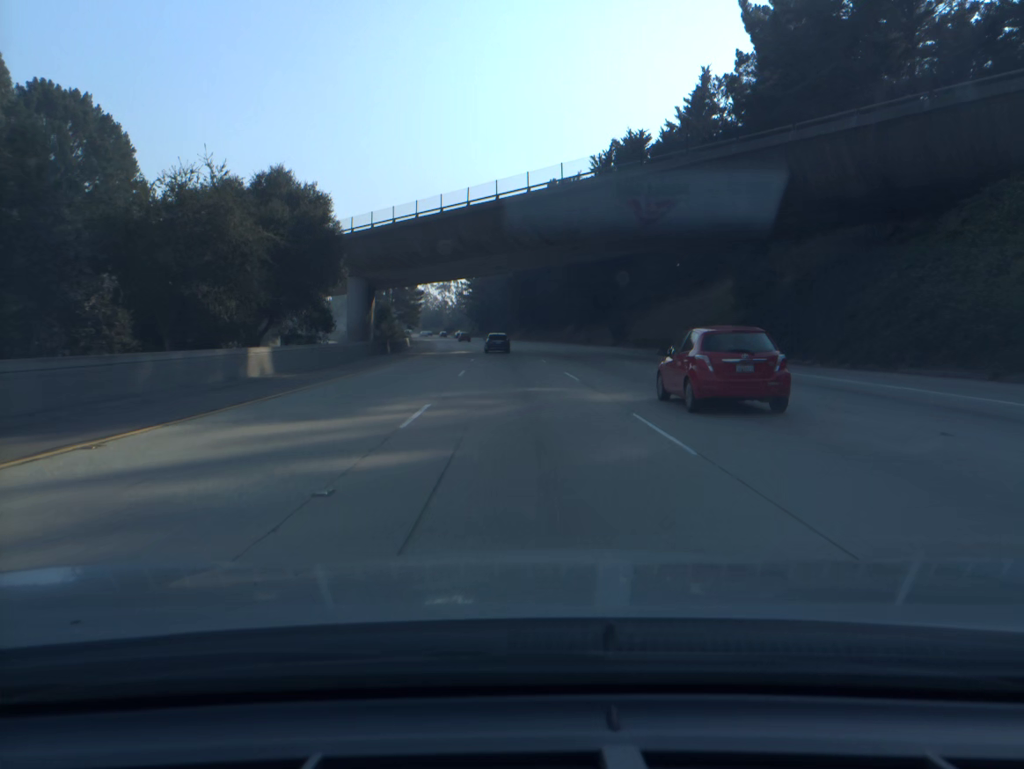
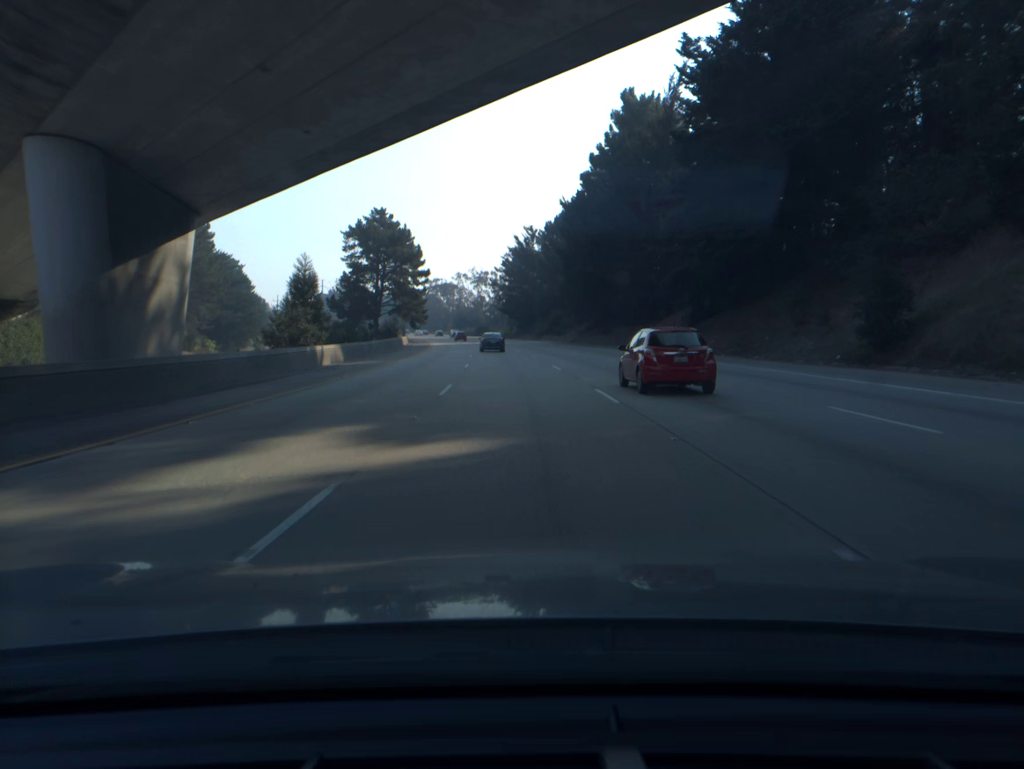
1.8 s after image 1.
(-1.5, +52.3) m; -3°
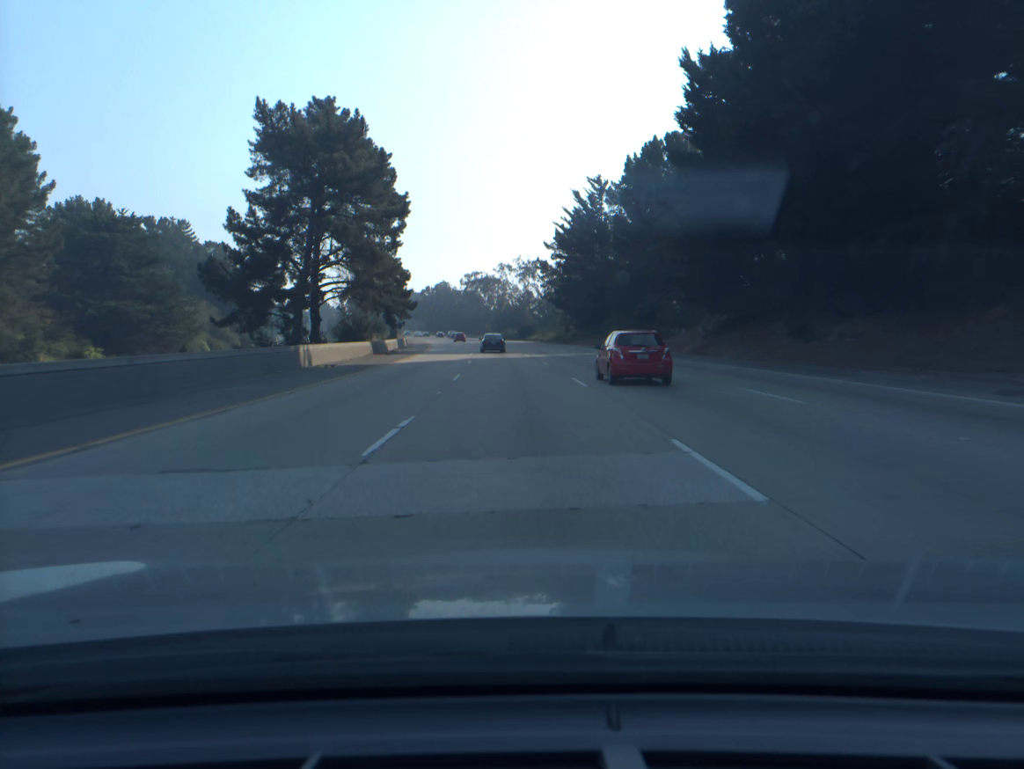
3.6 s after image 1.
(-1.7, +52.8) m; -4°
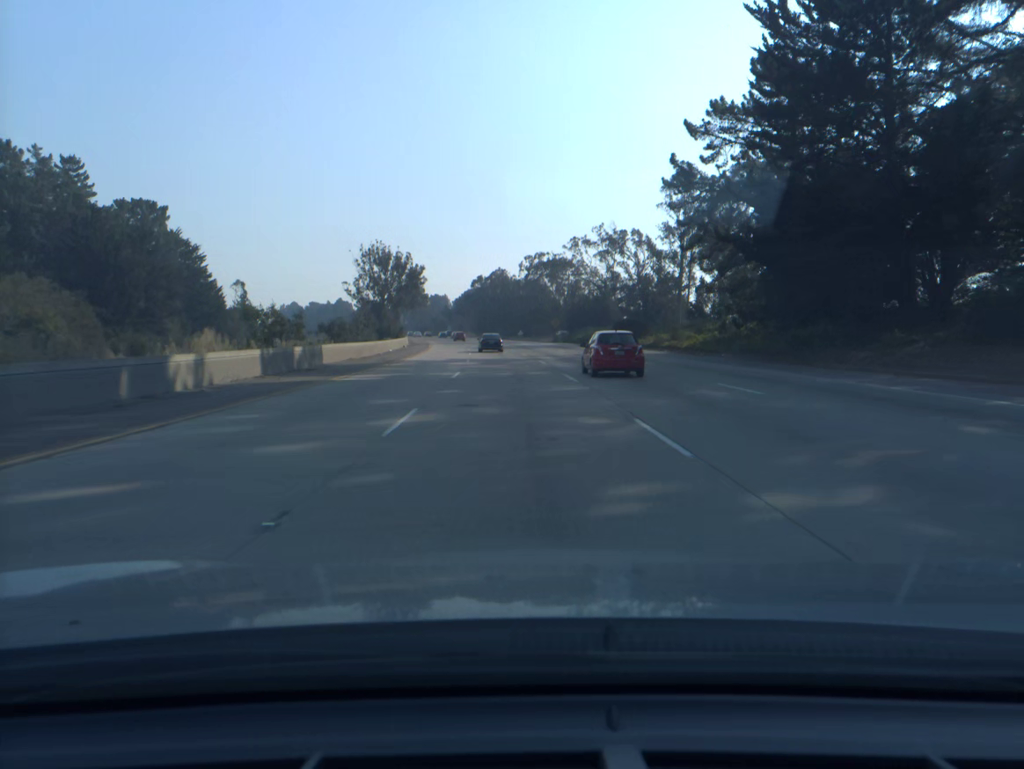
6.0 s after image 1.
(-2.9, +71.1) m; -5°
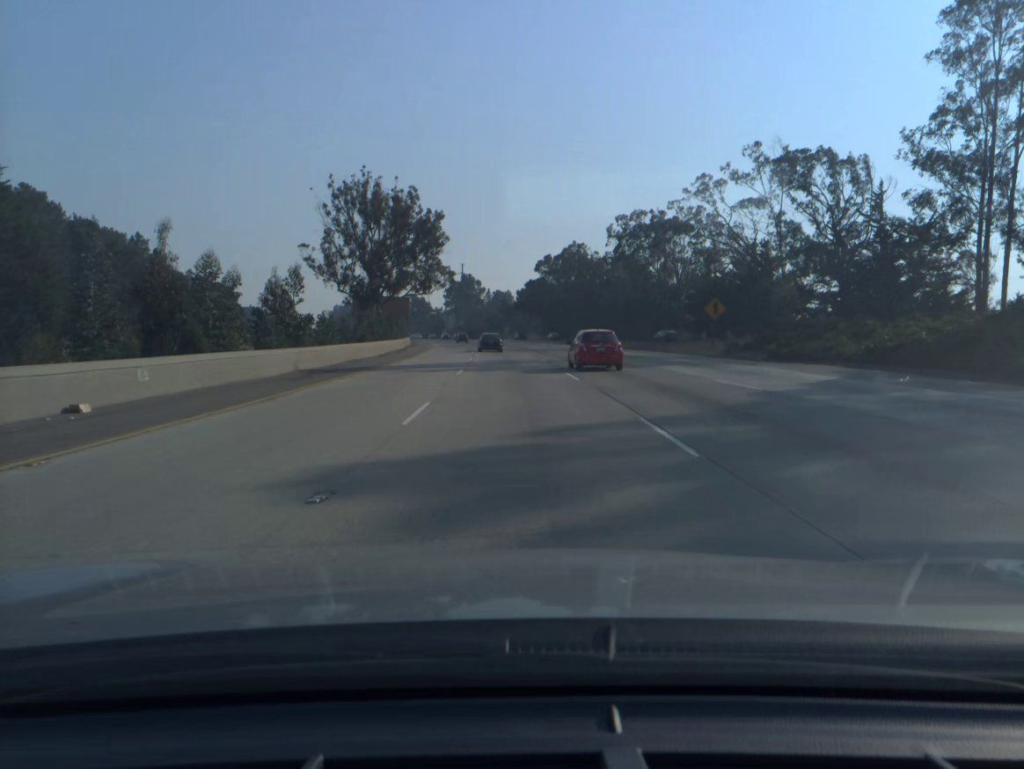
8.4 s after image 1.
(-3.1, +71.7) m; -5°
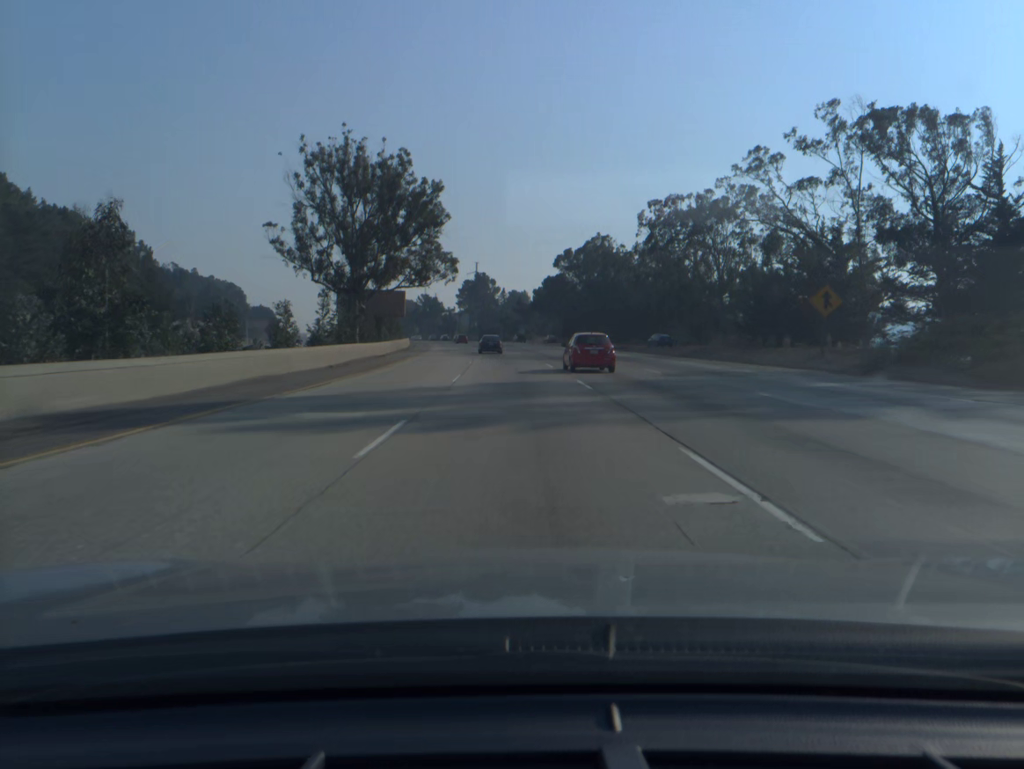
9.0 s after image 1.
(-0.2, +18.0) m; -1°
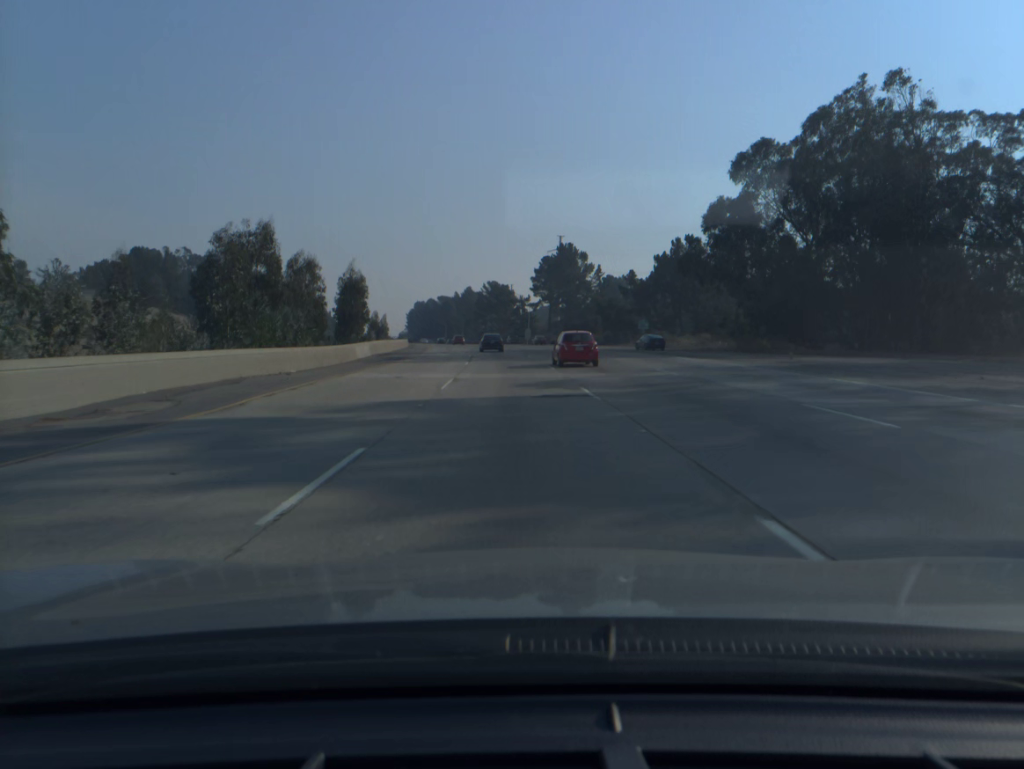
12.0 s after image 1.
(-4.6, +90.2) m; -6°
